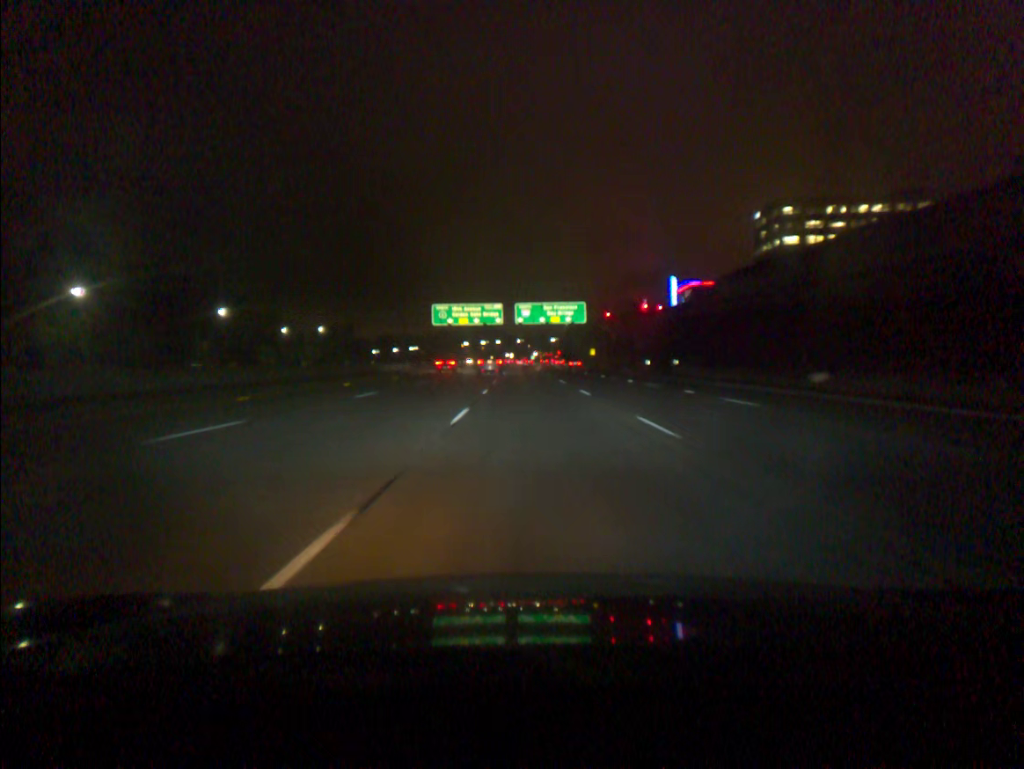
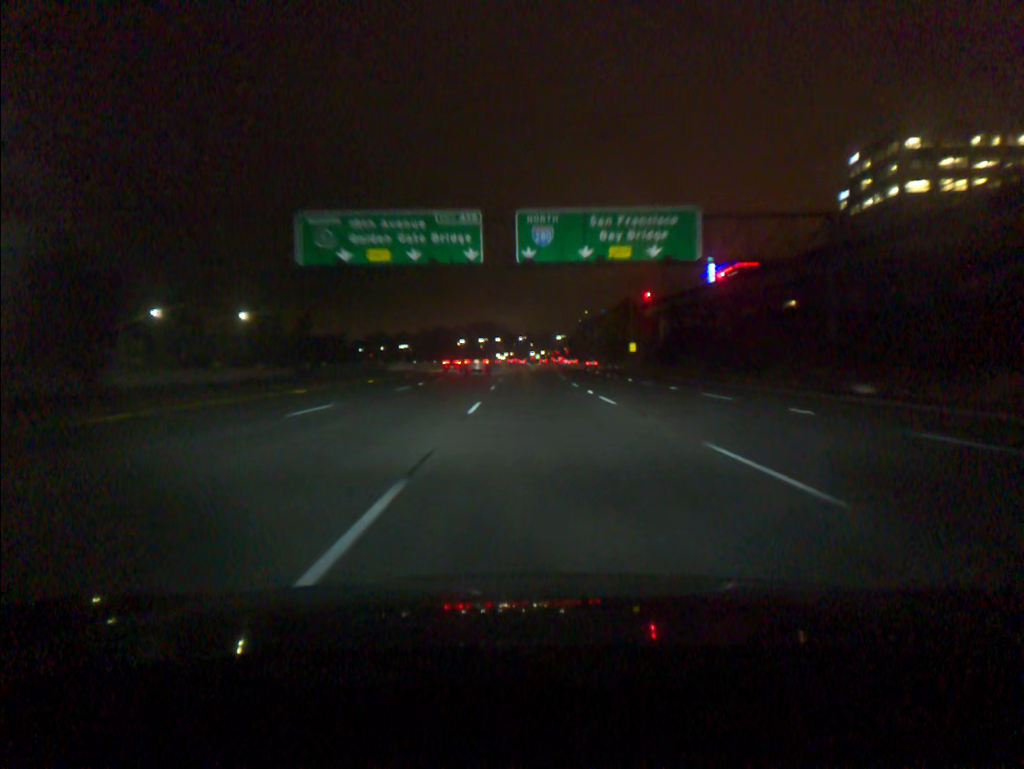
(-0.3, +67.6) m; 0°
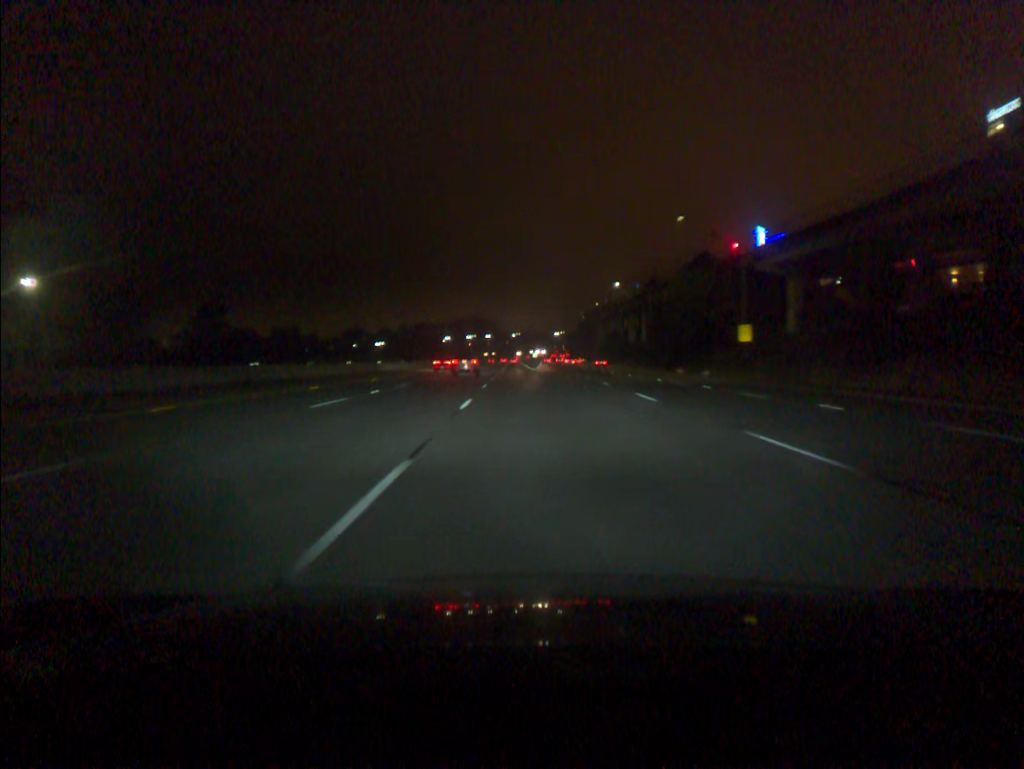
(+0.1, +69.8) m; 0°
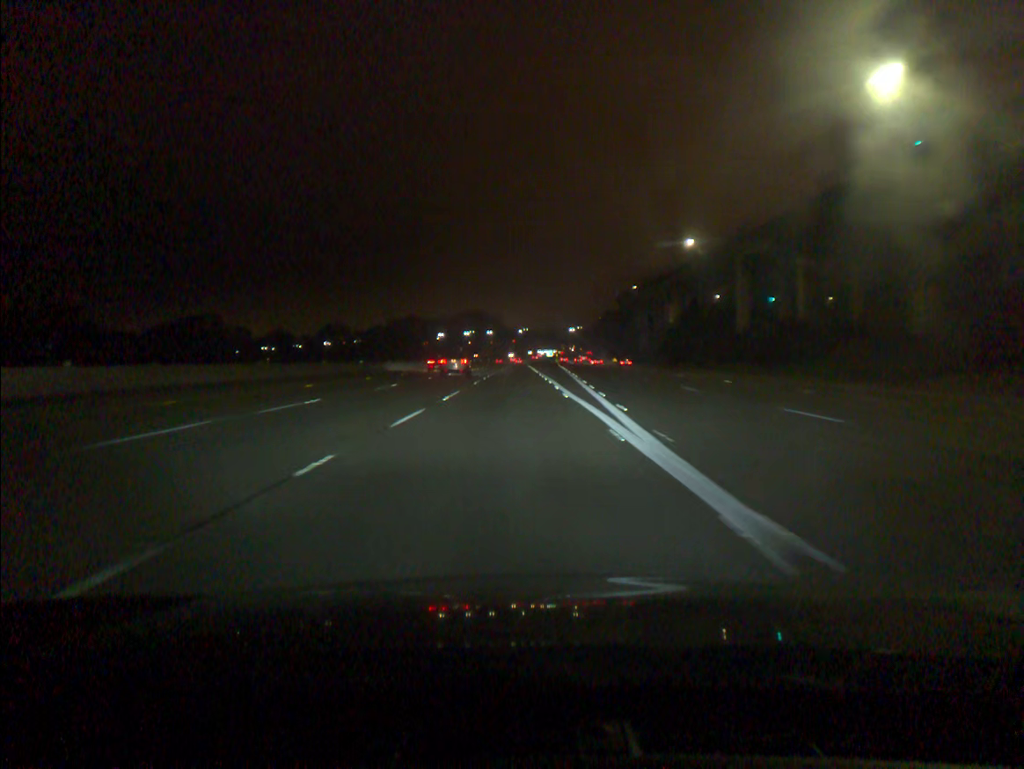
(+0.3, +90.0) m; -1°
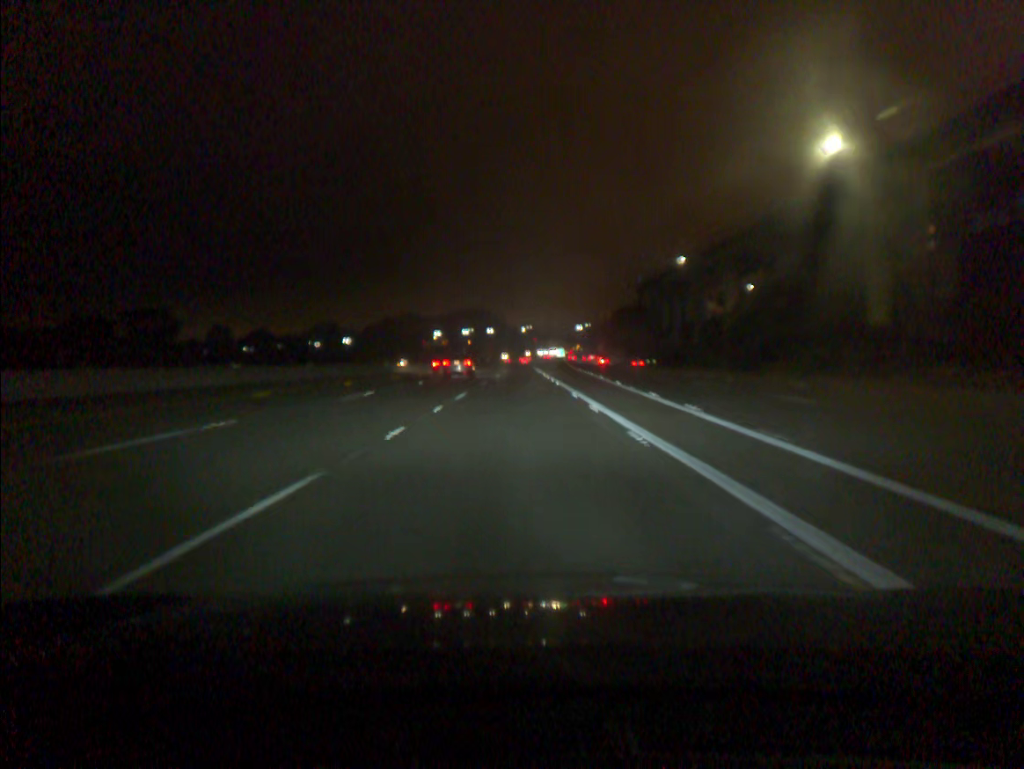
(-0.1, +36.6) m; 0°
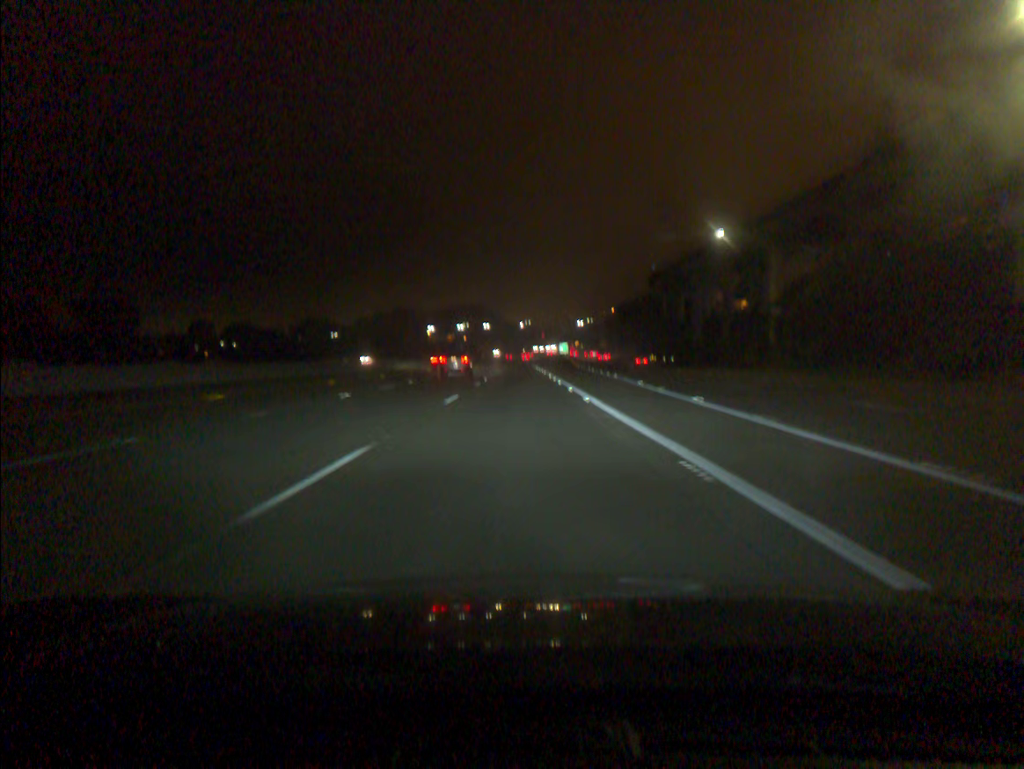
(0.0, +18.3) m; 0°
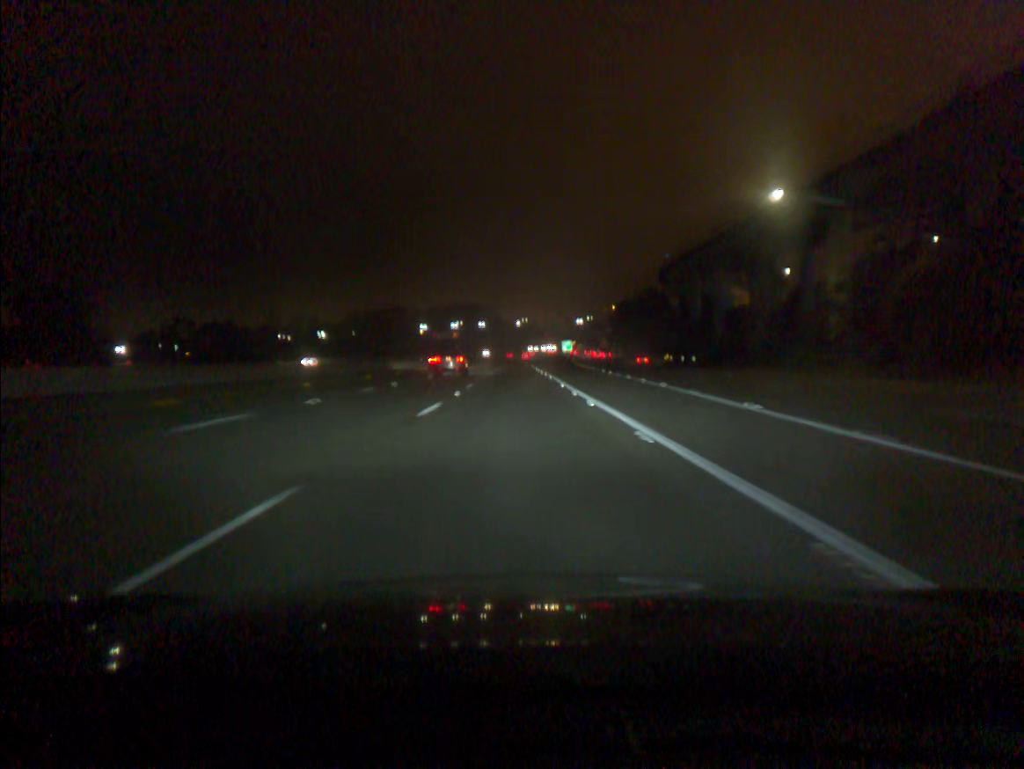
(+0.1, +18.3) m; 0°
